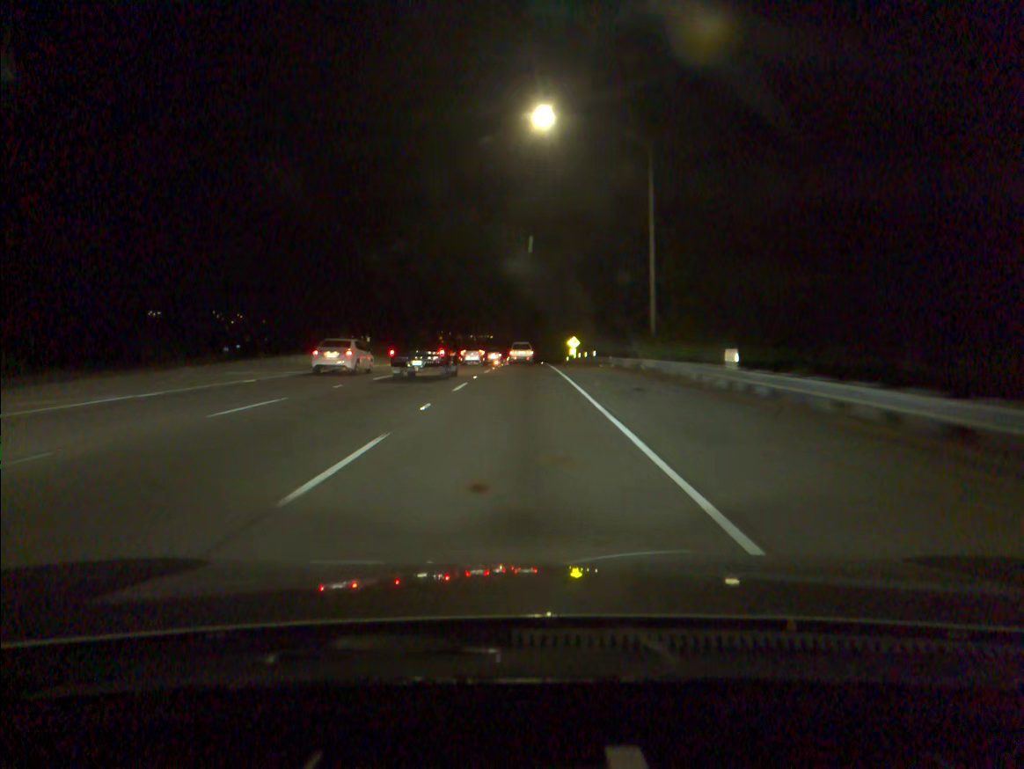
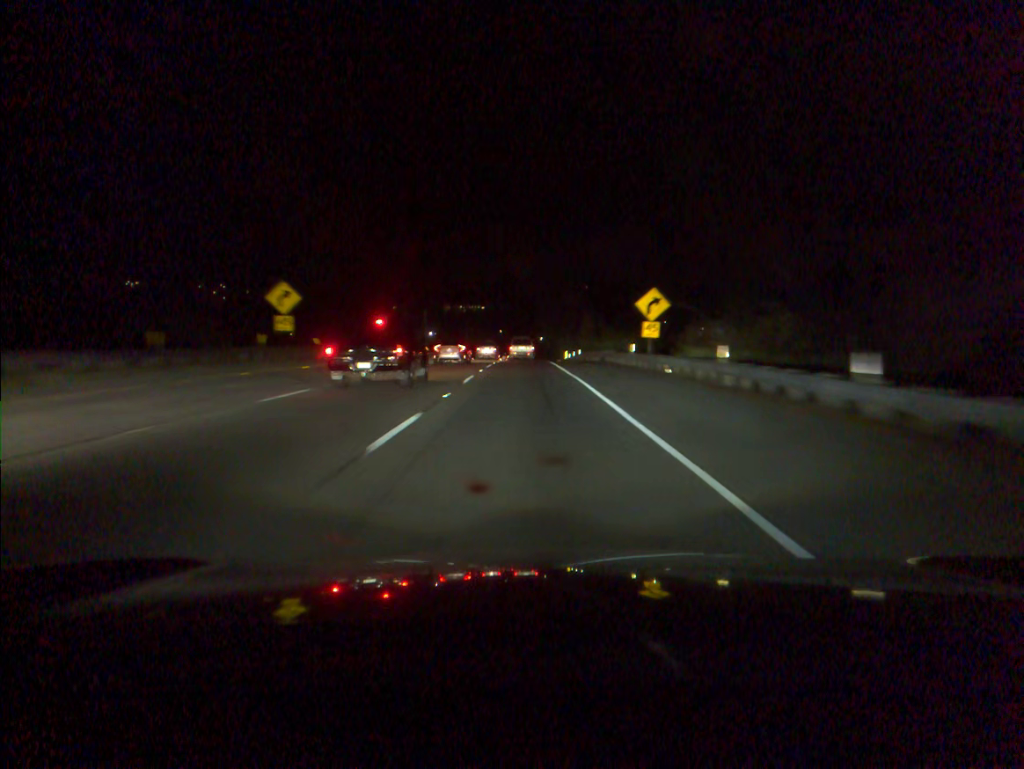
(+0.2, +70.5) m; 0°
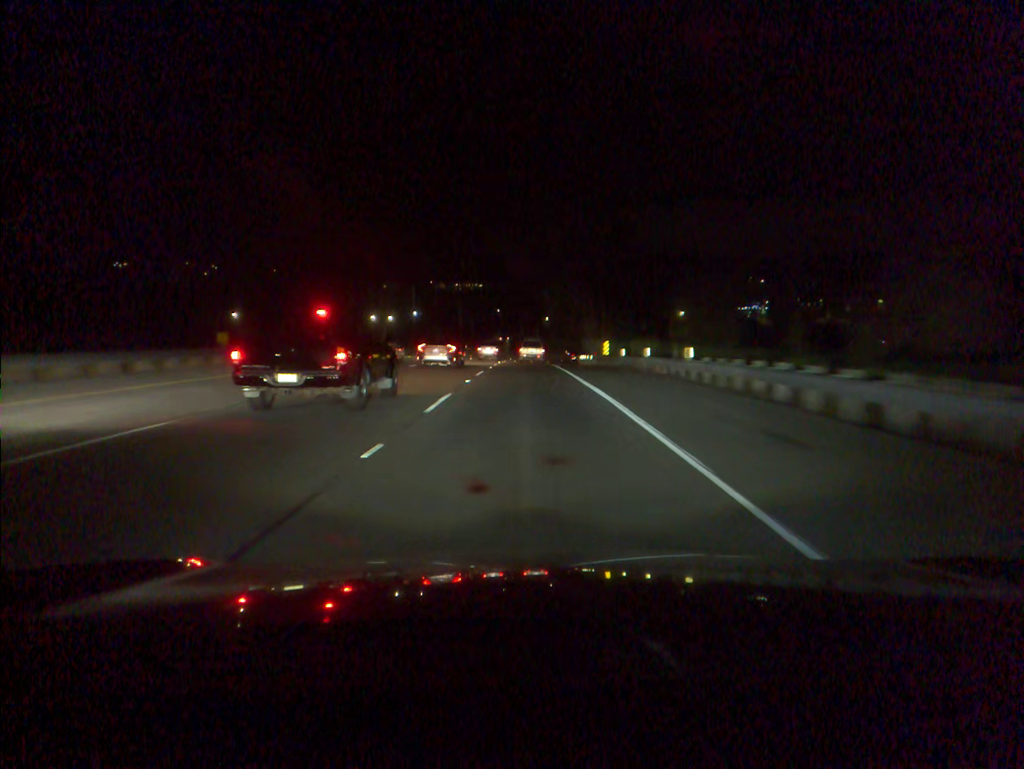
(0.0, +52.3) m; 0°
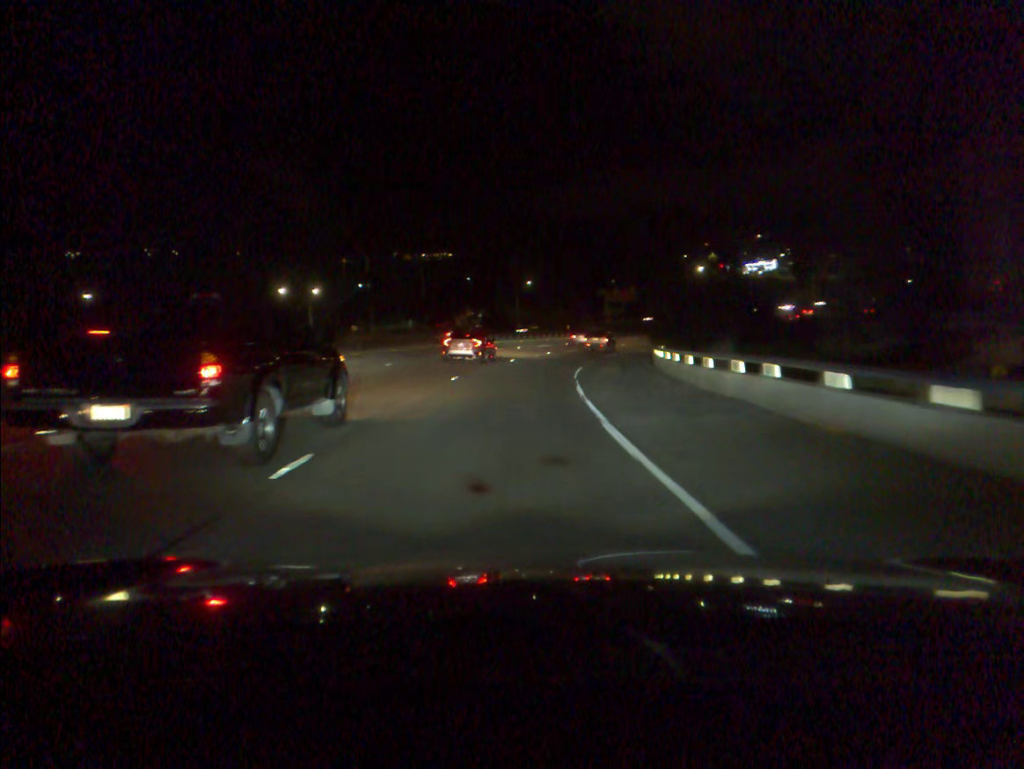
(+0.4, +59.5) m; +2°
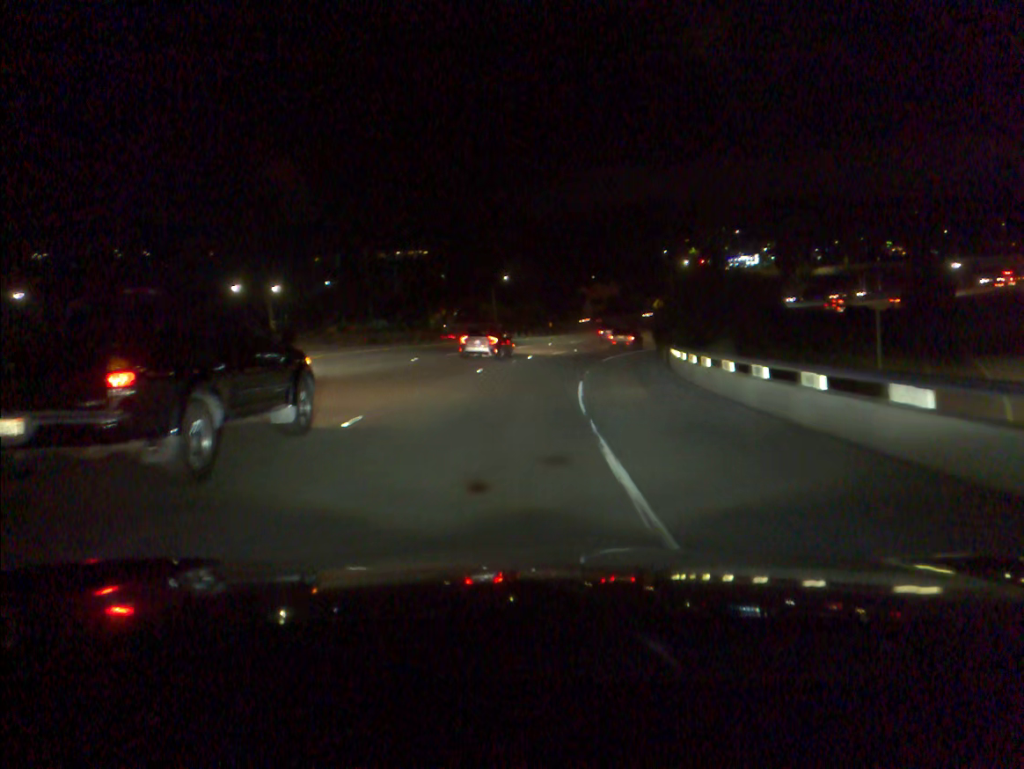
(+0.2, +11.5) m; +1°
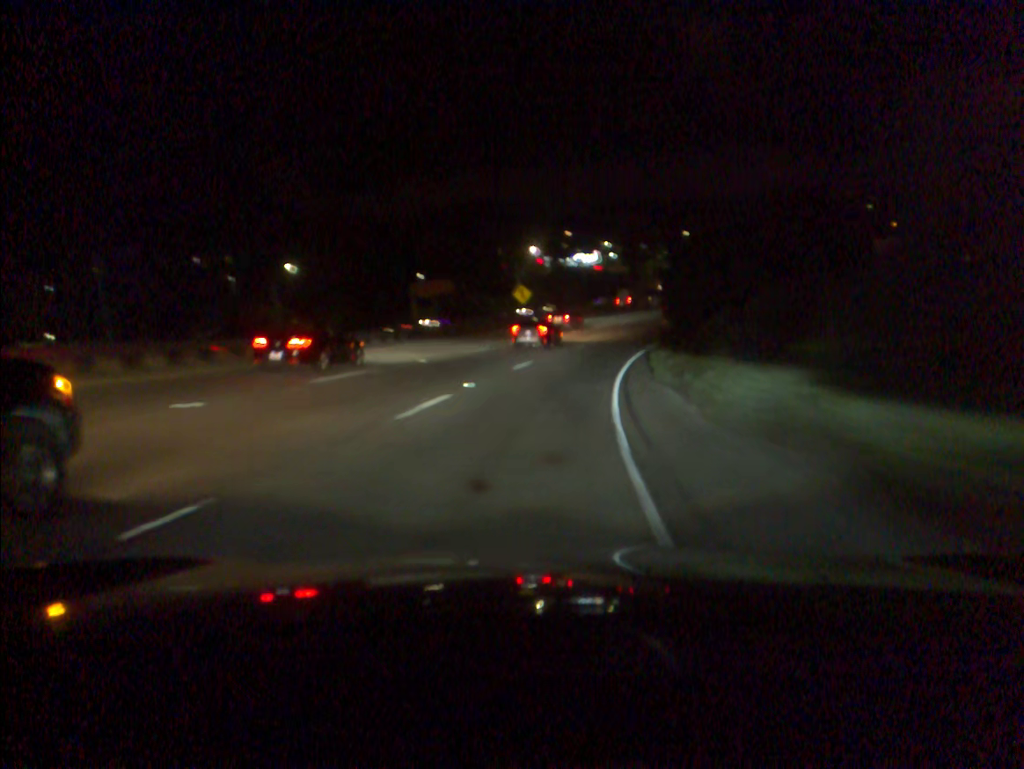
(+4.5, +46.6) m; +12°
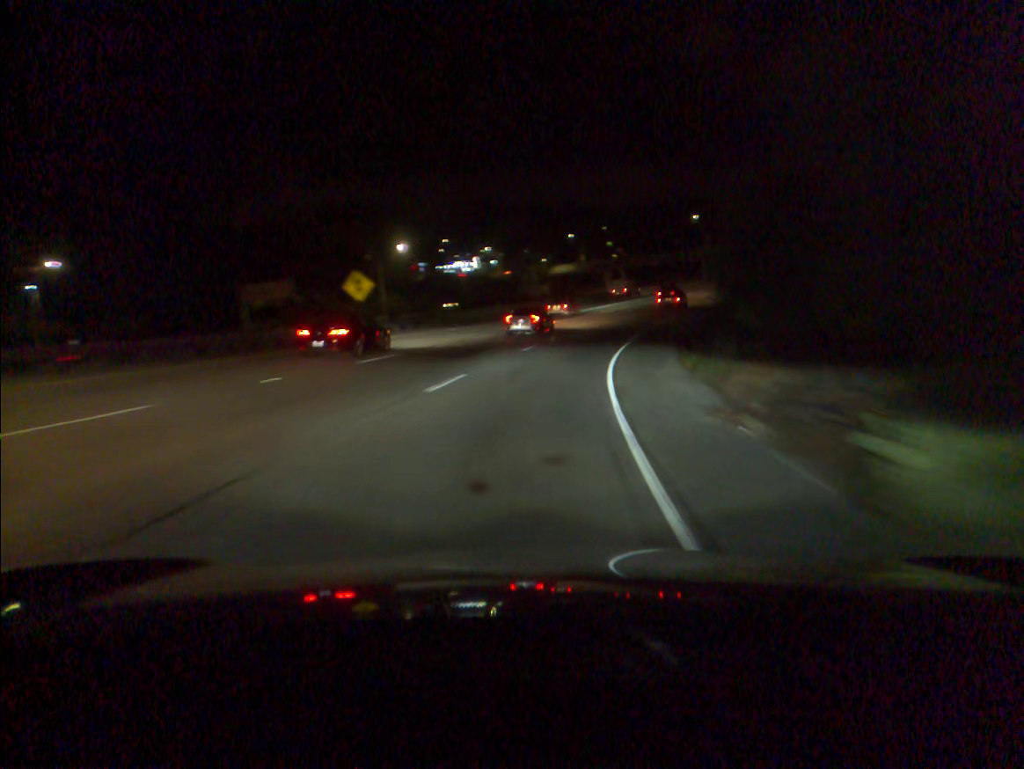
(+2.1, +24.5) m; +9°
